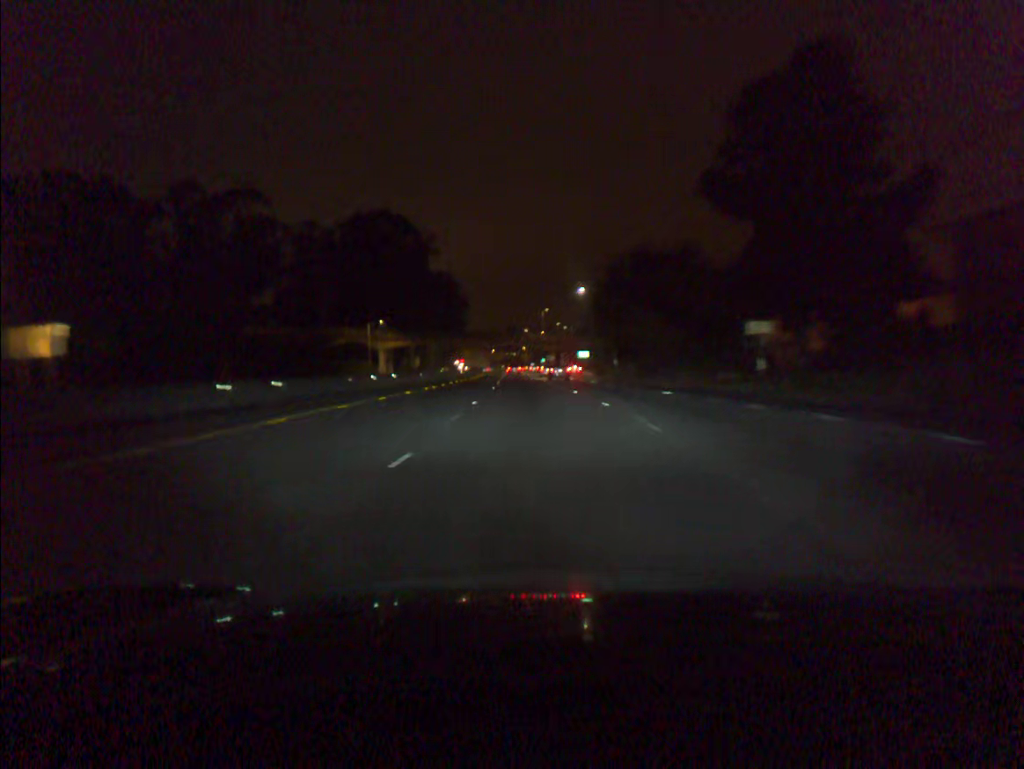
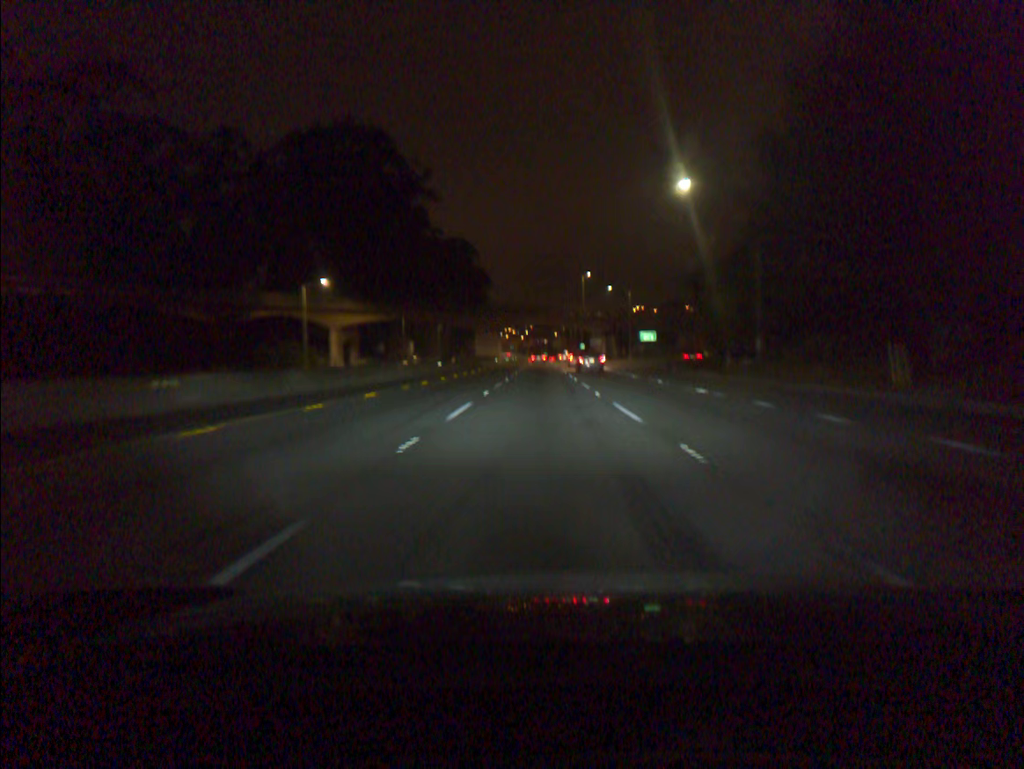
(-1.2, +52.0) m; -2°
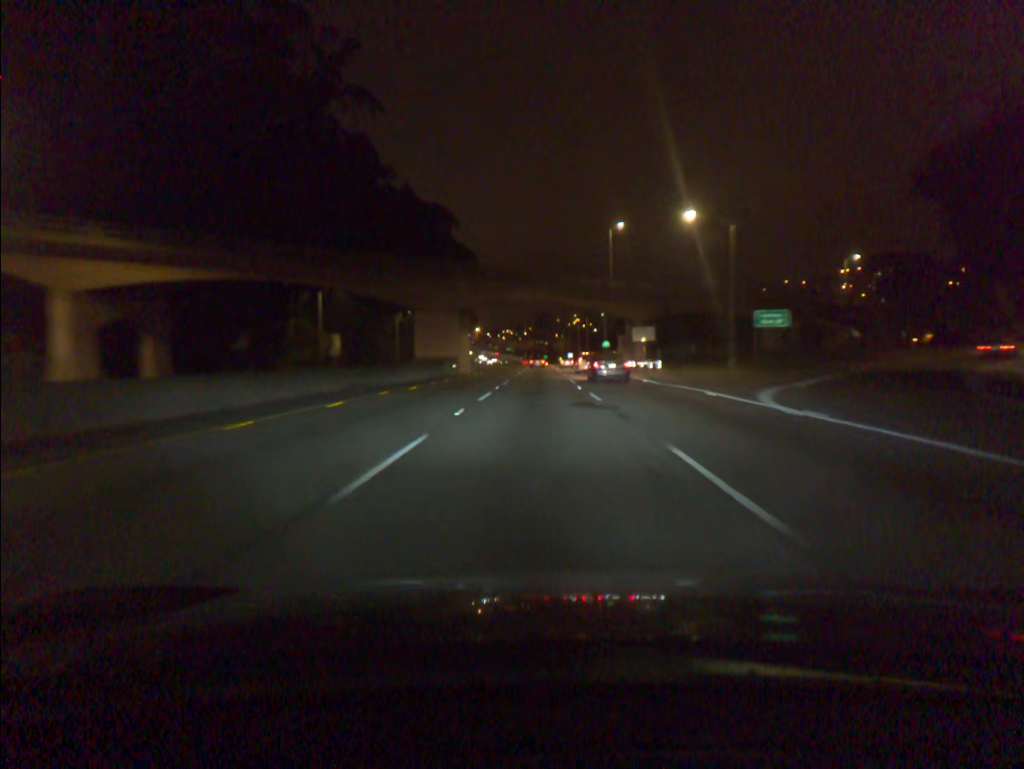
(-0.1, +52.5) m; 0°
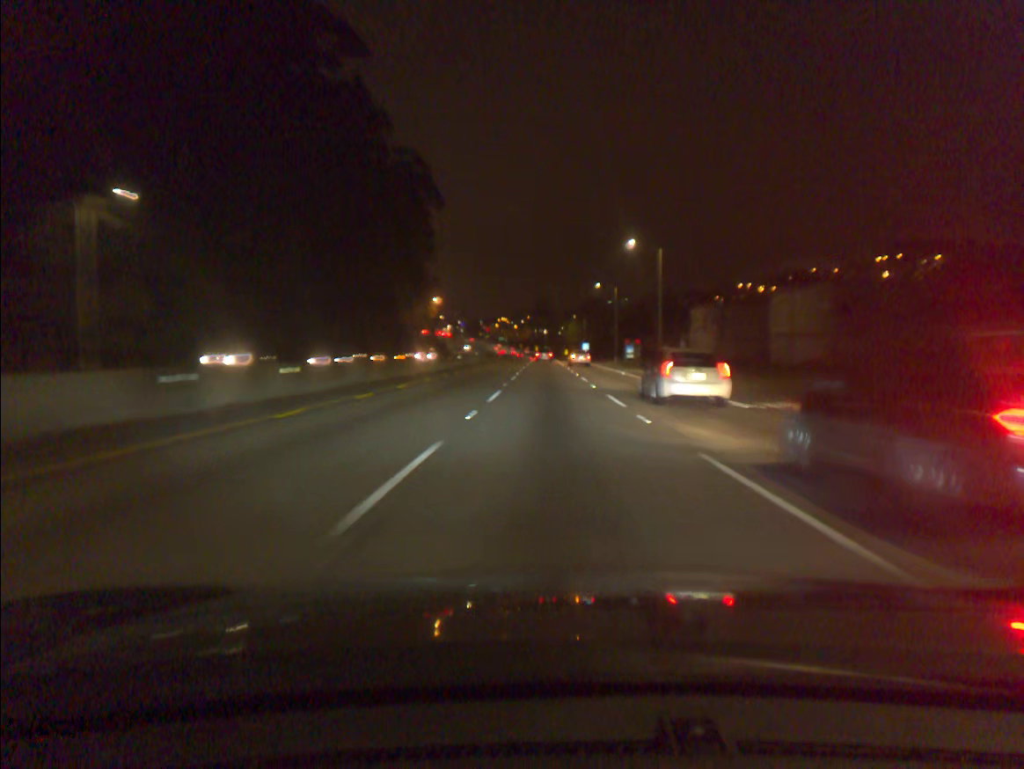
(-0.3, +89.7) m; 0°
